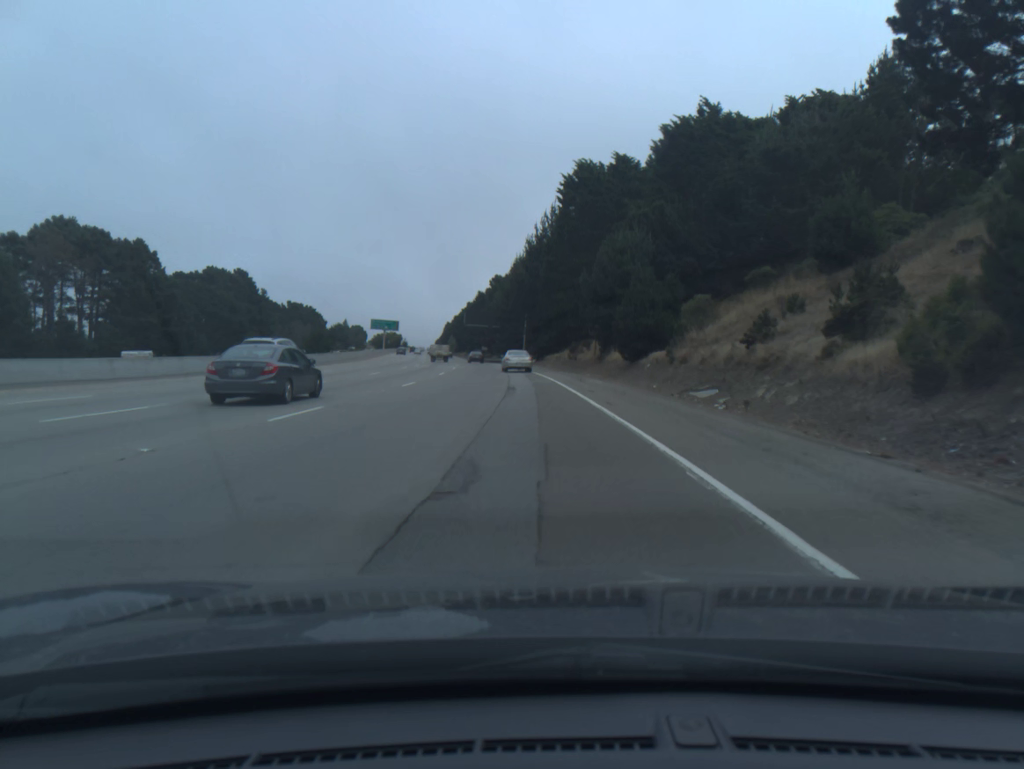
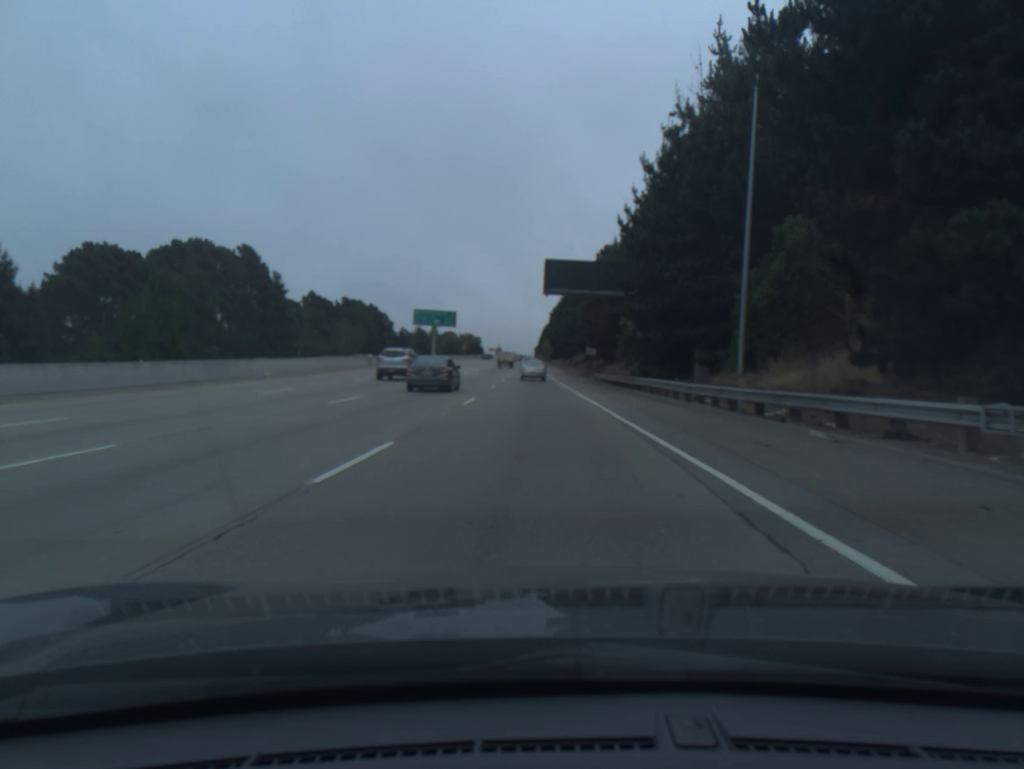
(-5.7, +79.7) m; -7°
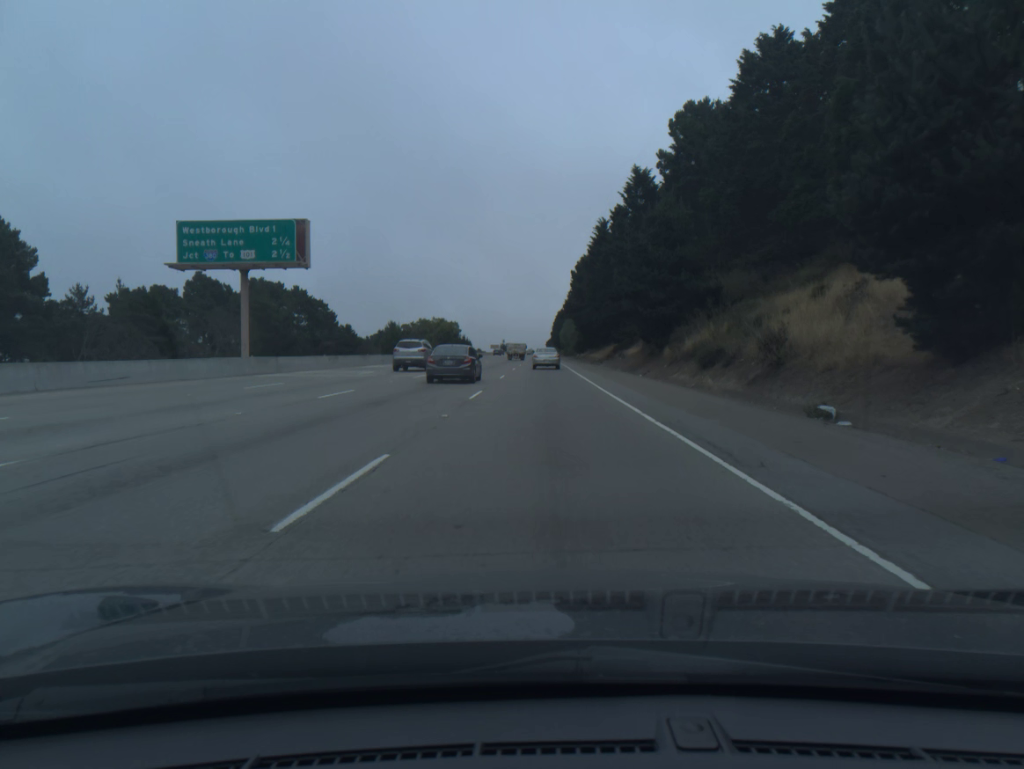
(-1.0, +90.0) m; -1°
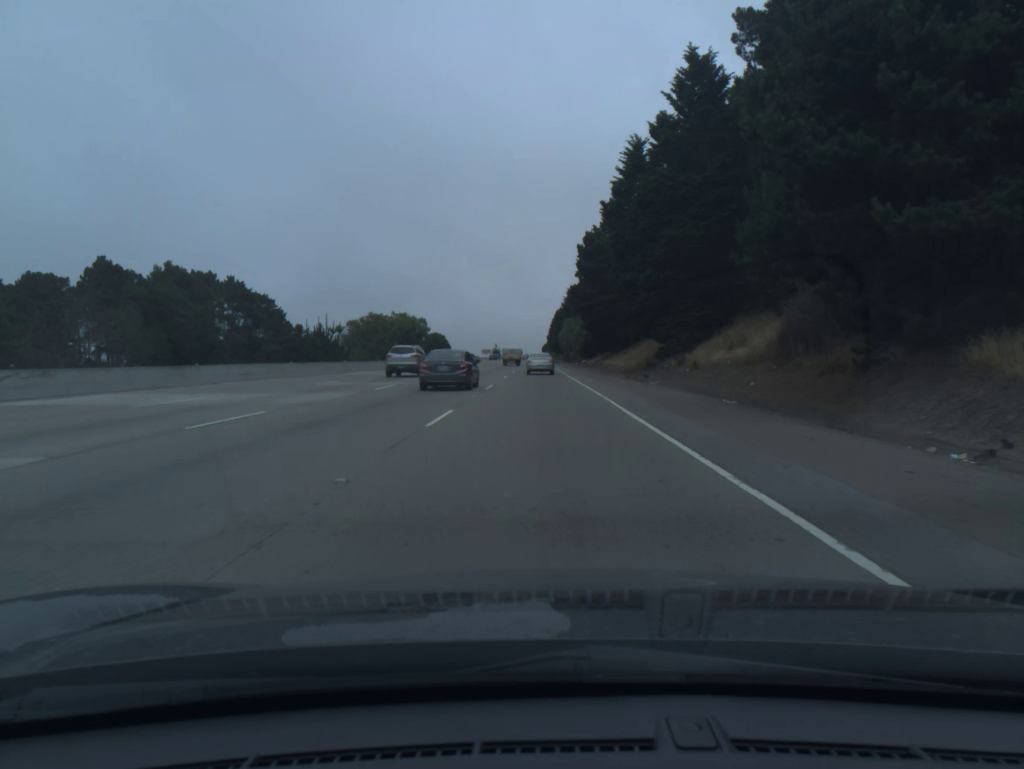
(+0.1, +36.1) m; 0°
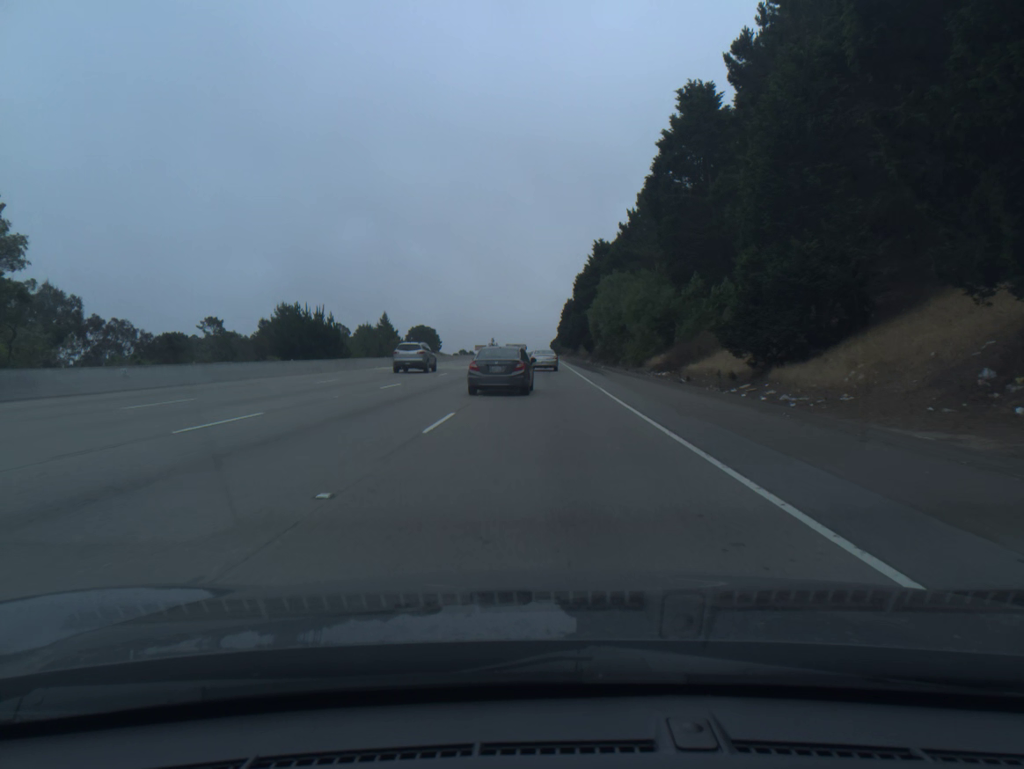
(-0.3, +88.6) m; -1°
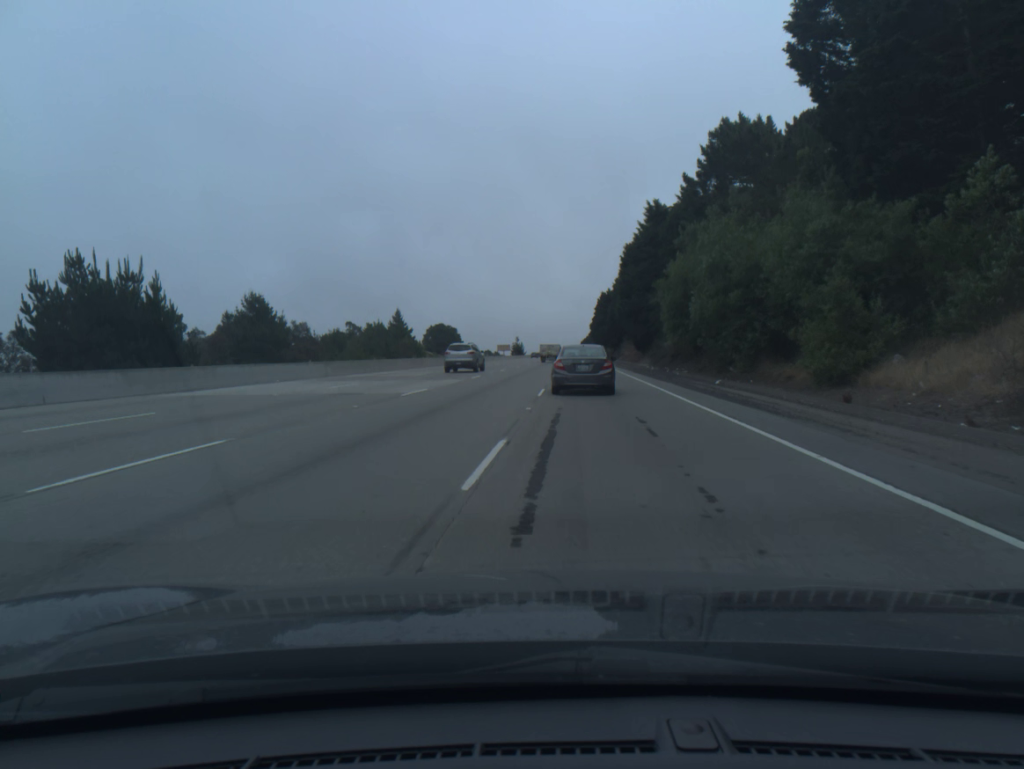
(-0.6, +34.5) m; -2°
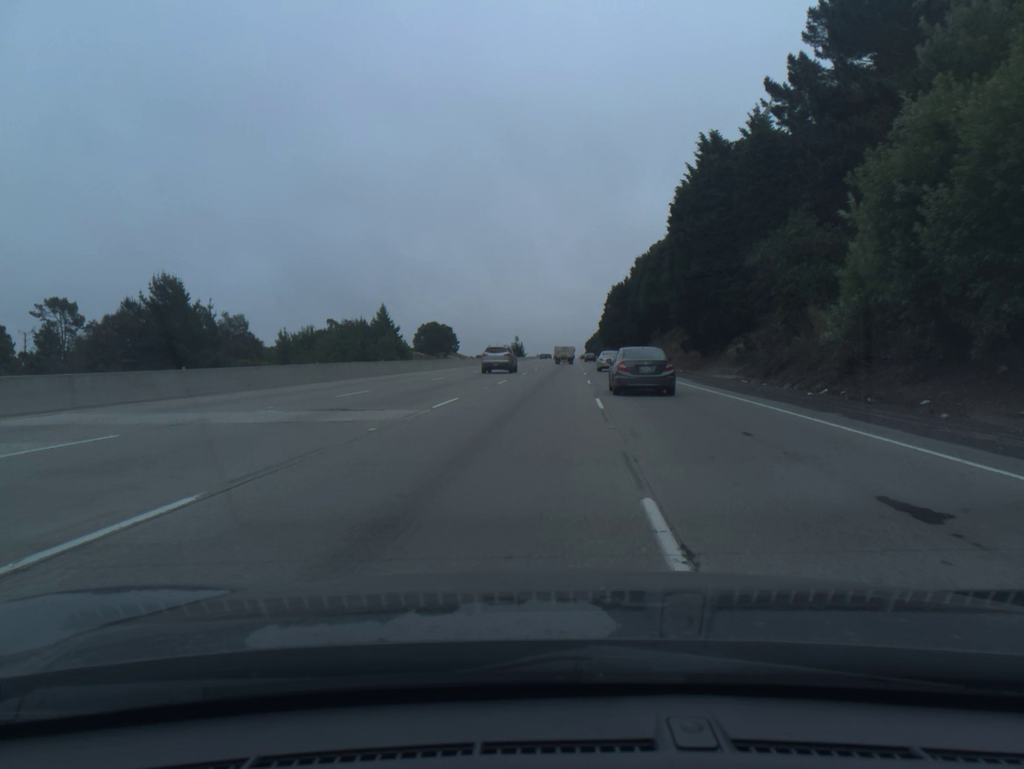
(-0.2, +33.3) m; 0°
